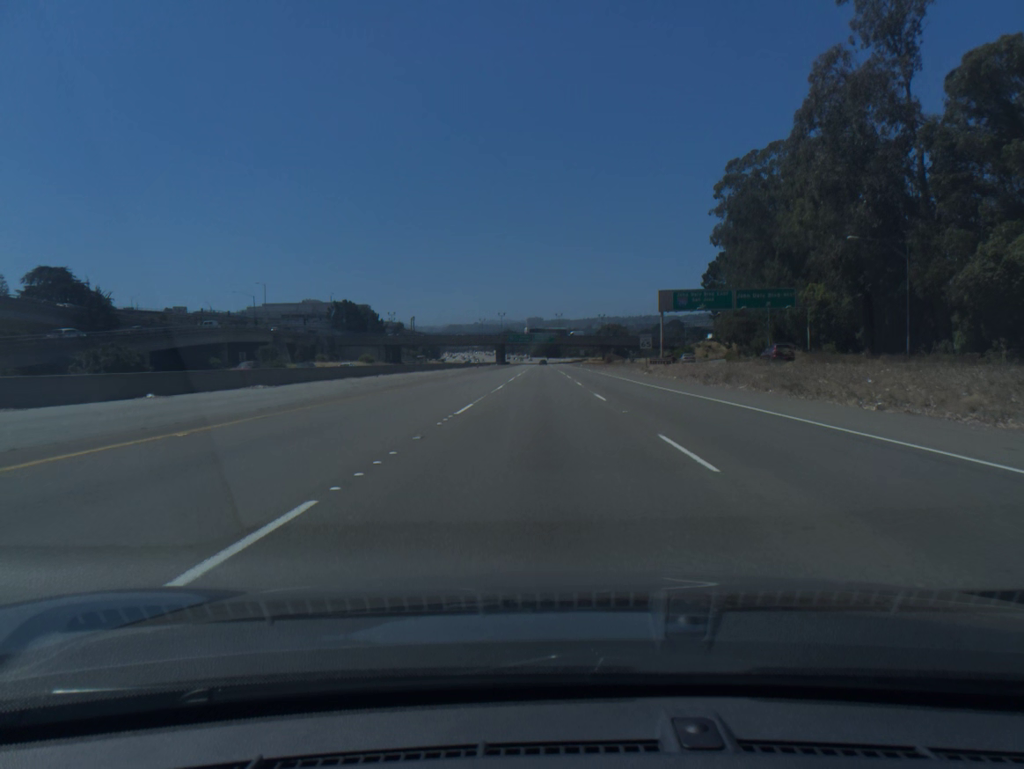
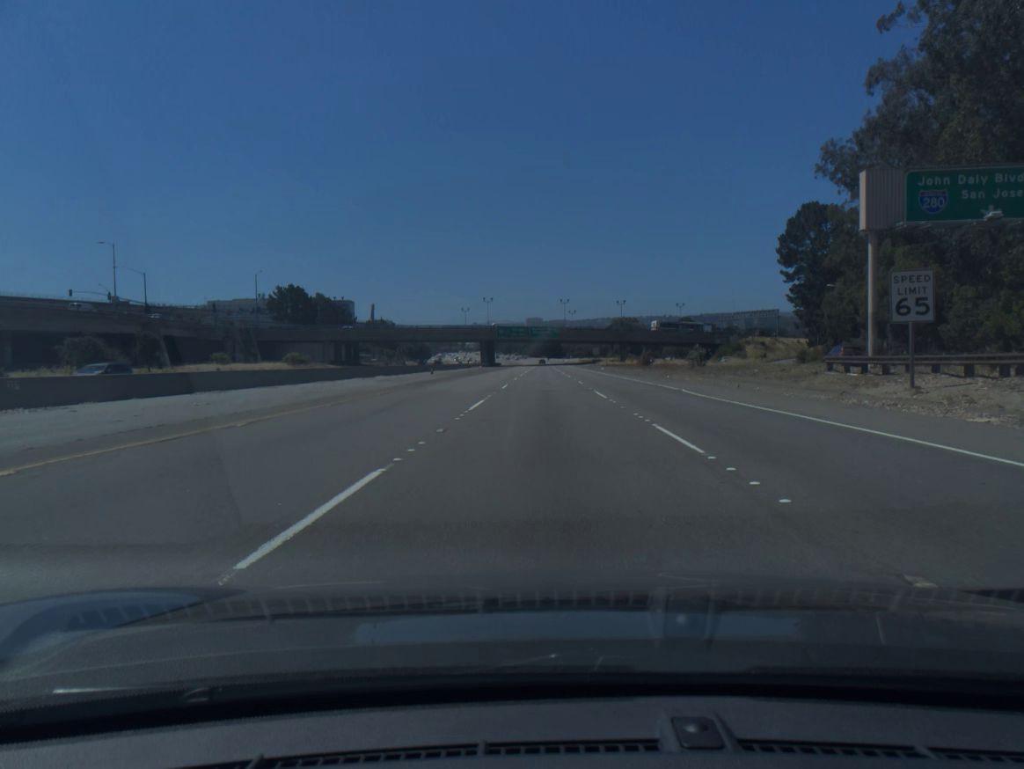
(-0.1, +57.8) m; 0°
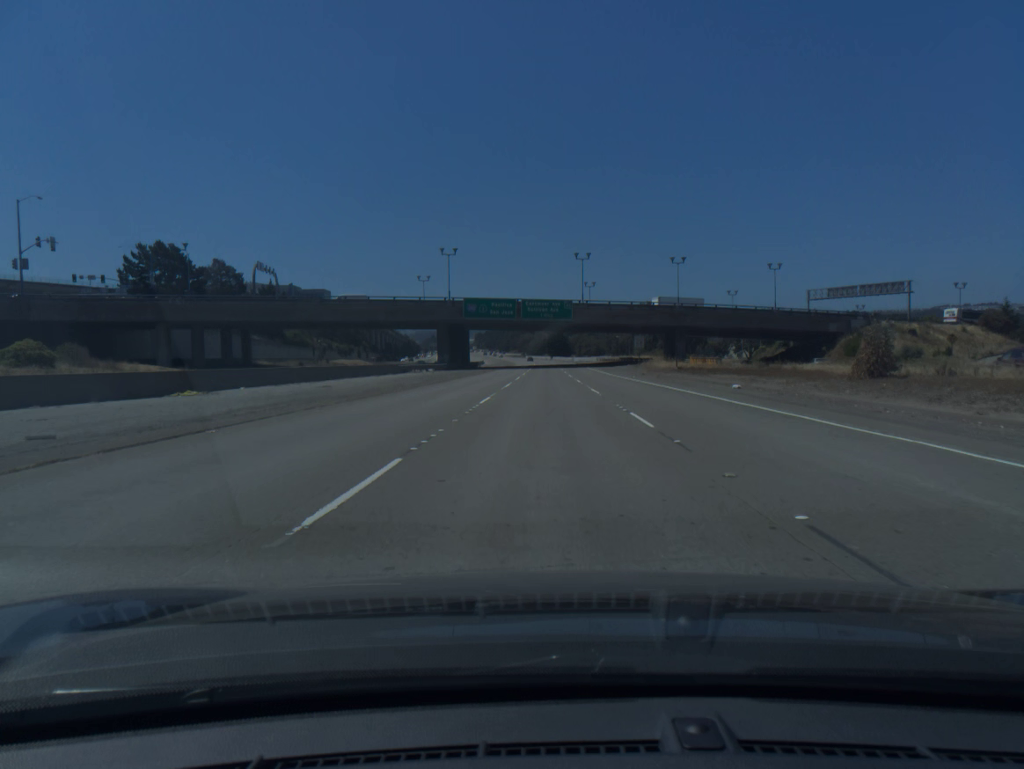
(+0.1, +73.1) m; 0°
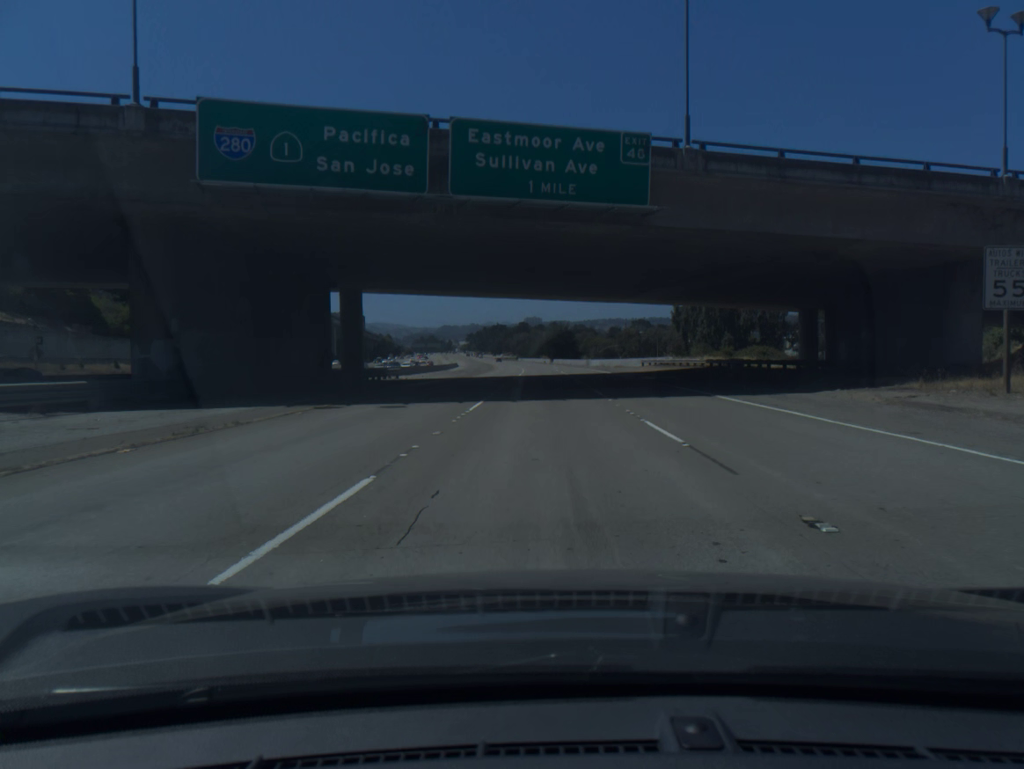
(+0.2, +75.1) m; 0°
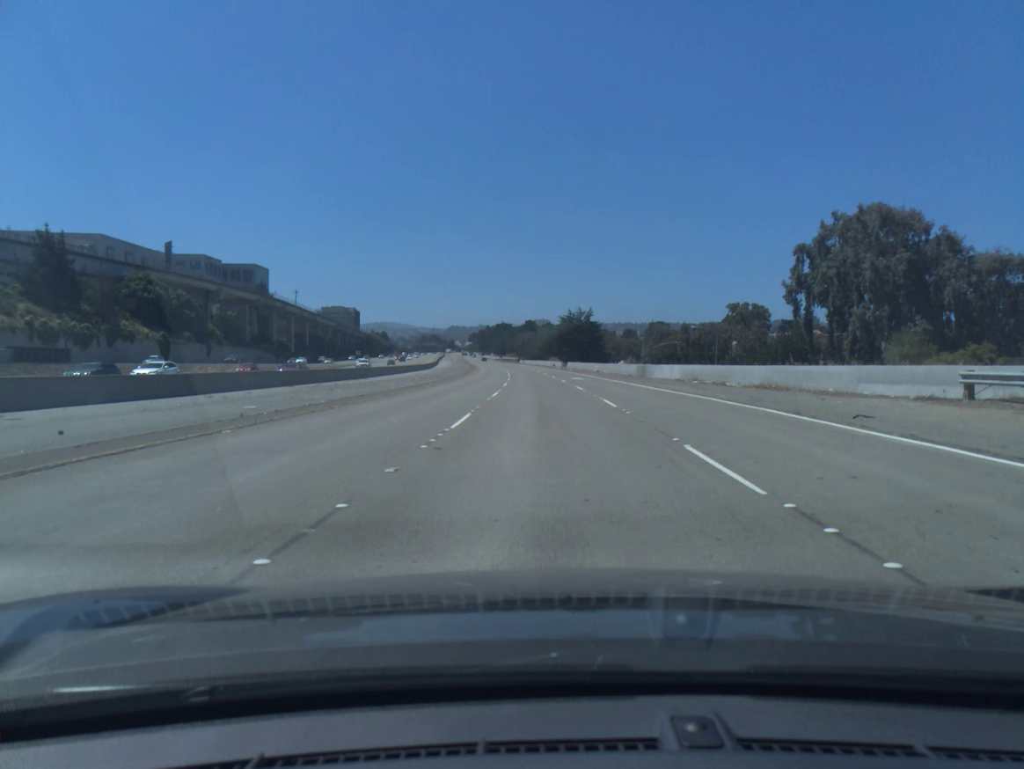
(-0.1, +62.3) m; -1°
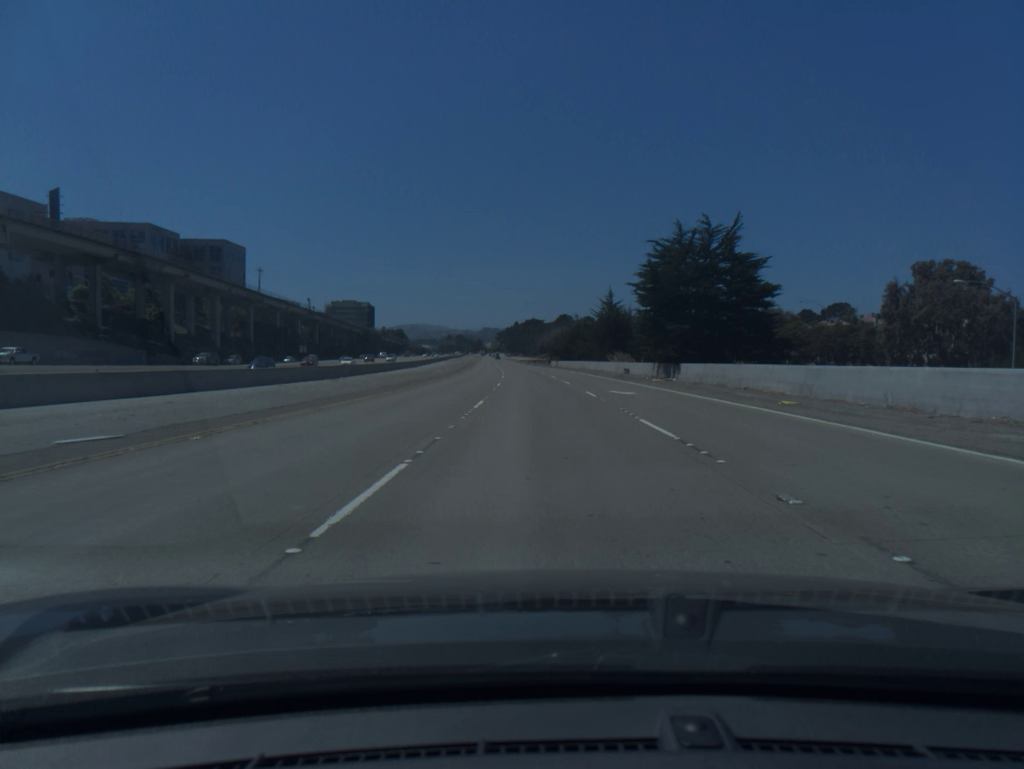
(-1.6, +81.3) m; -2°
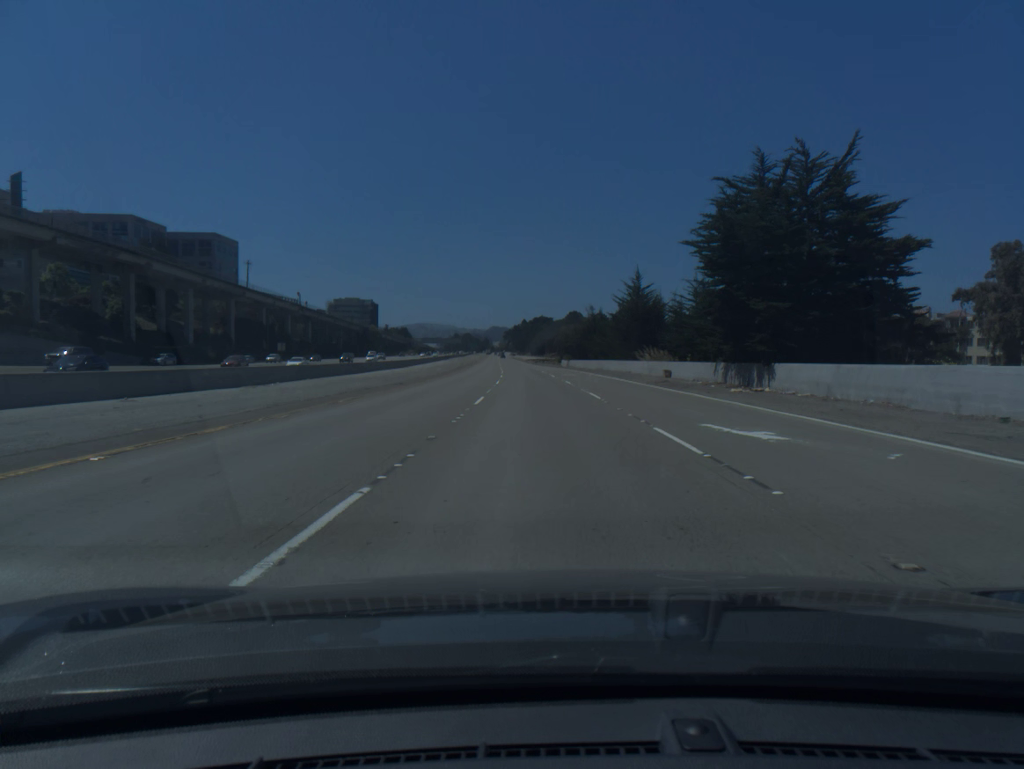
(-0.1, +16.7) m; -1°
